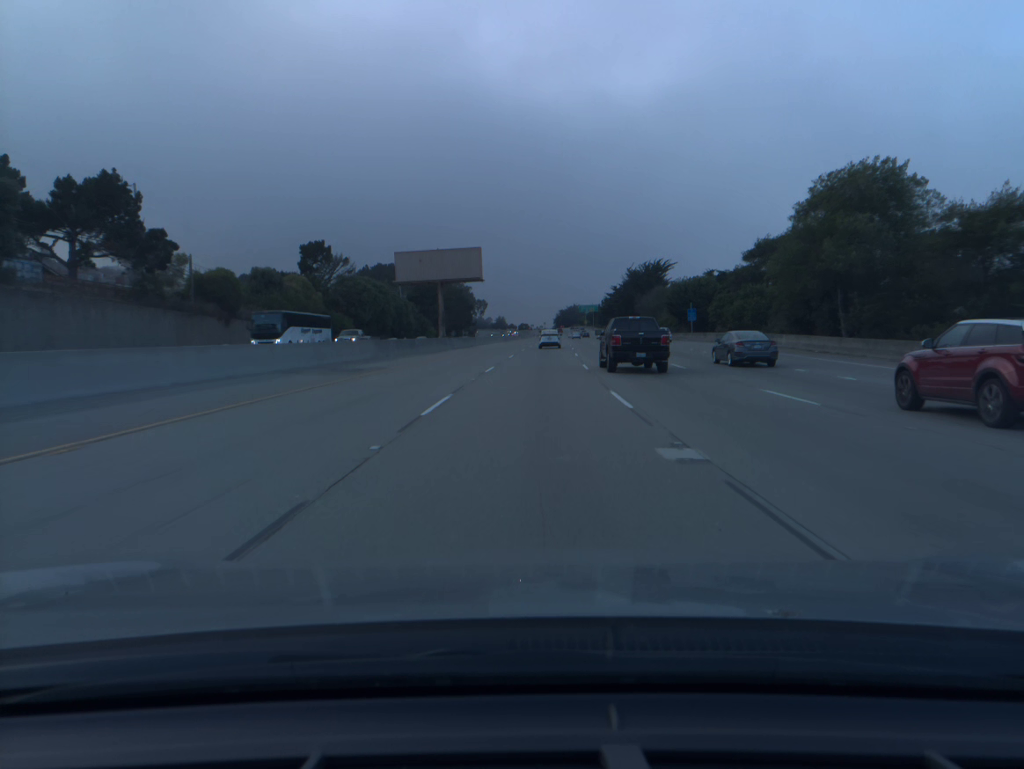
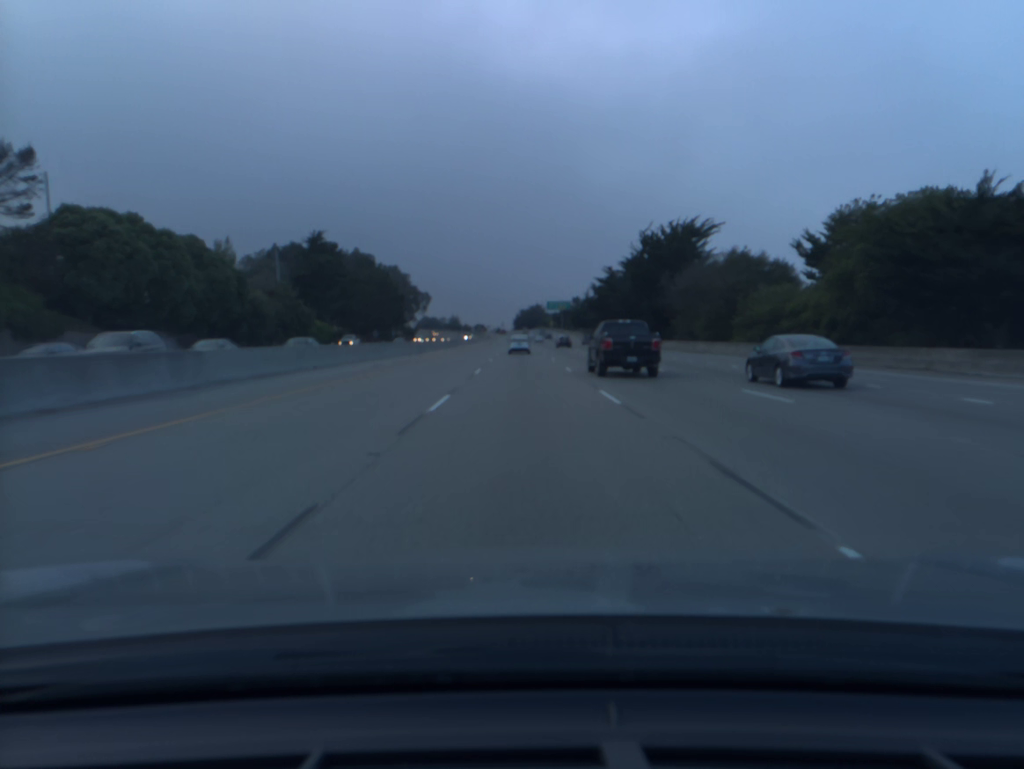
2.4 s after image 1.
(+2.3, +72.1) m; +3°
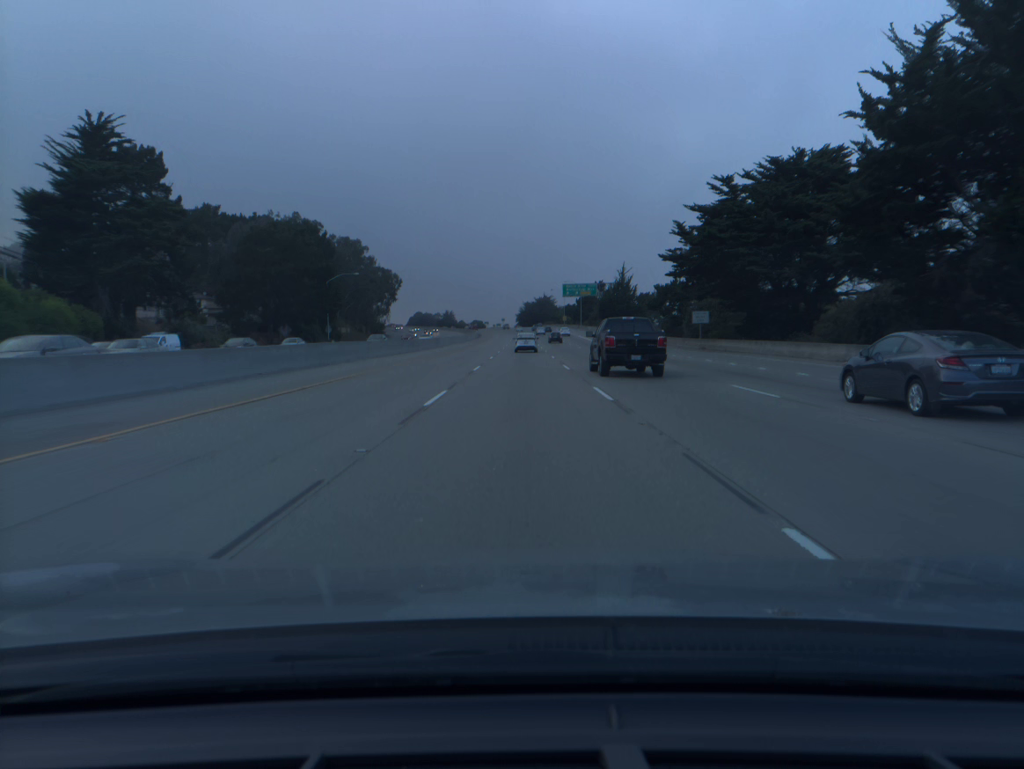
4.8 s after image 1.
(-0.1, +72.1) m; 0°
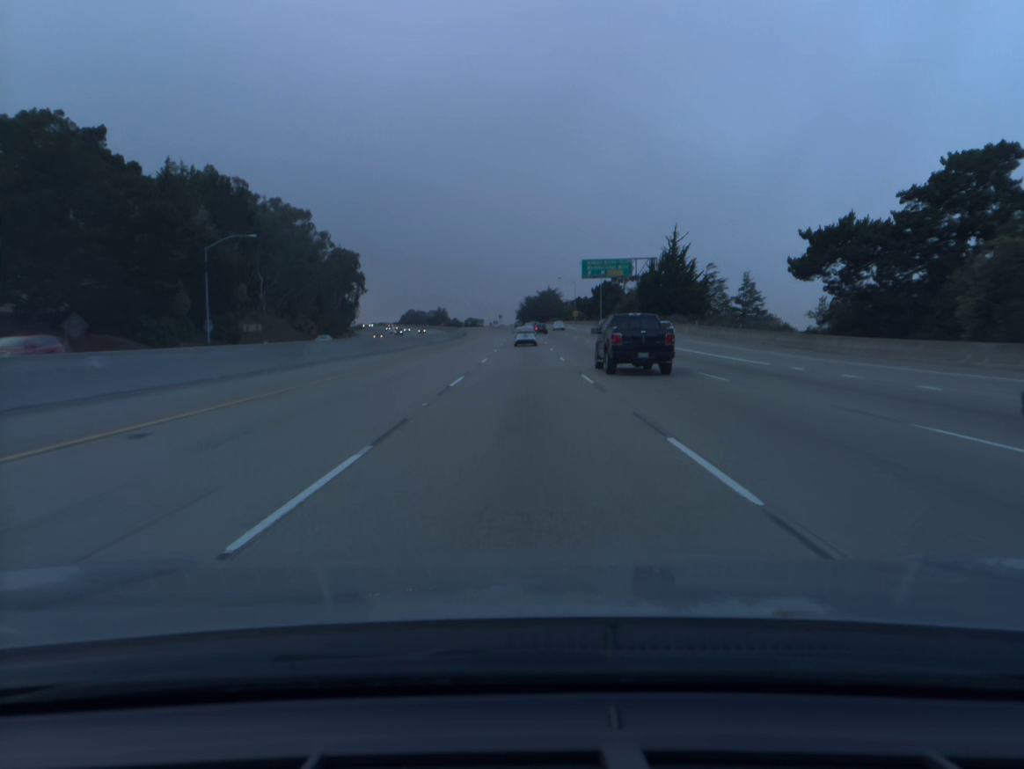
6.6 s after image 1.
(-0.1, +54.0) m; 0°
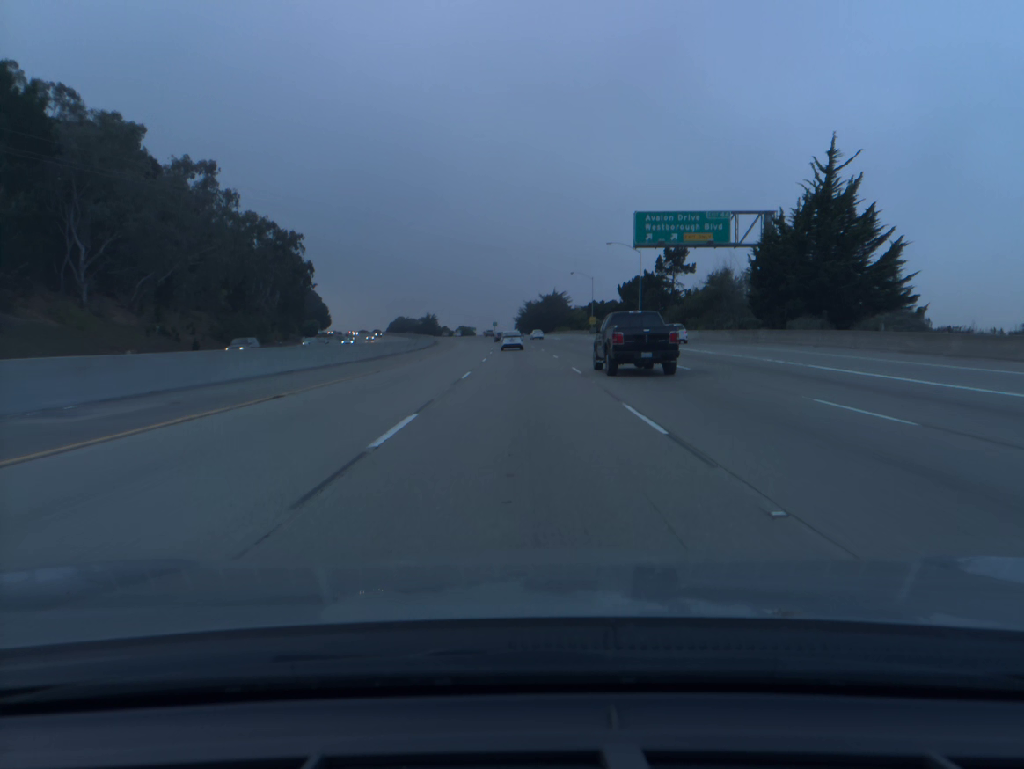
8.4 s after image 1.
(0.0, +54.0) m; 0°
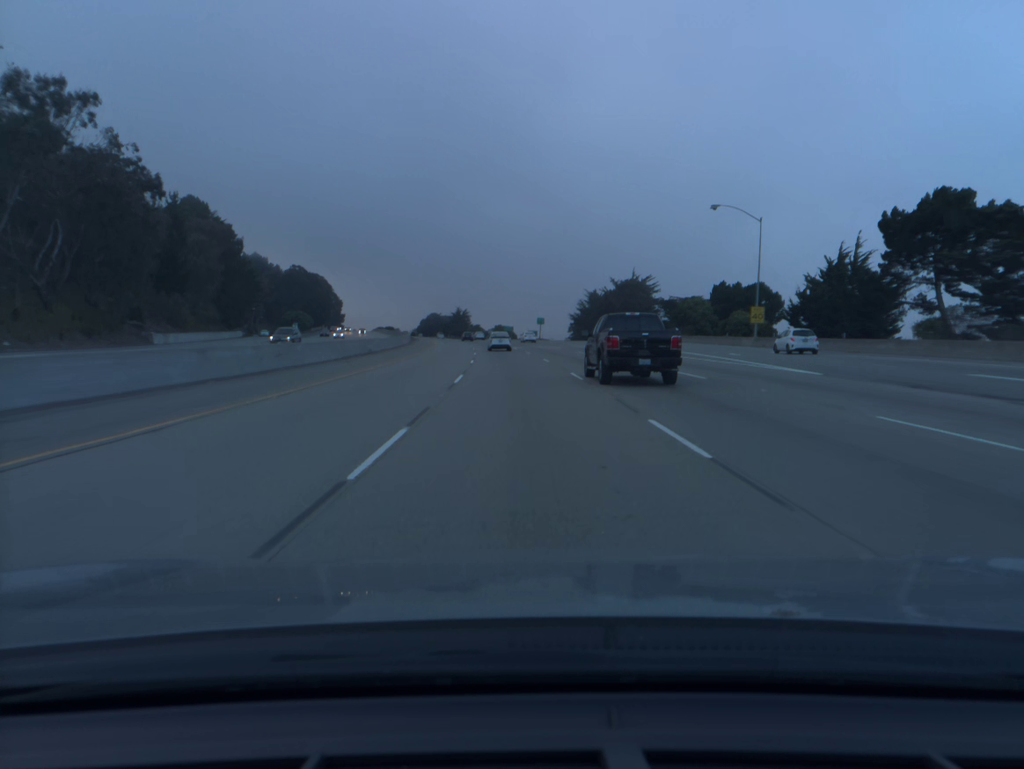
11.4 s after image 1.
(-2.1, +89.5) m; -3°
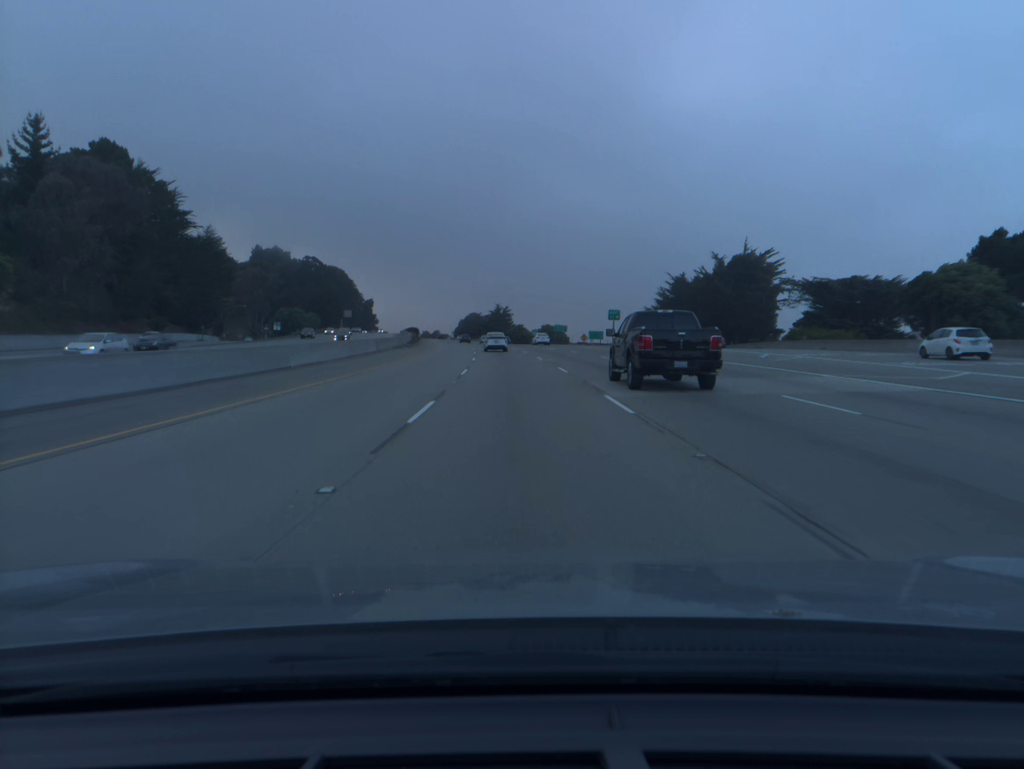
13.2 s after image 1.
(-1.5, +53.6) m; -3°
